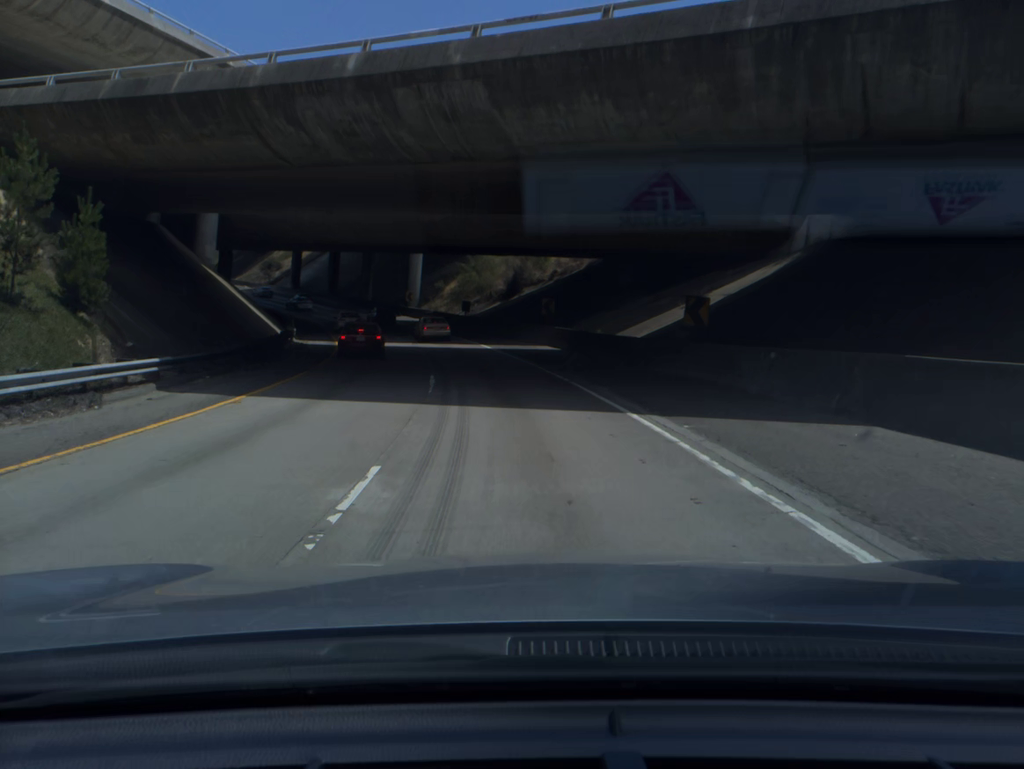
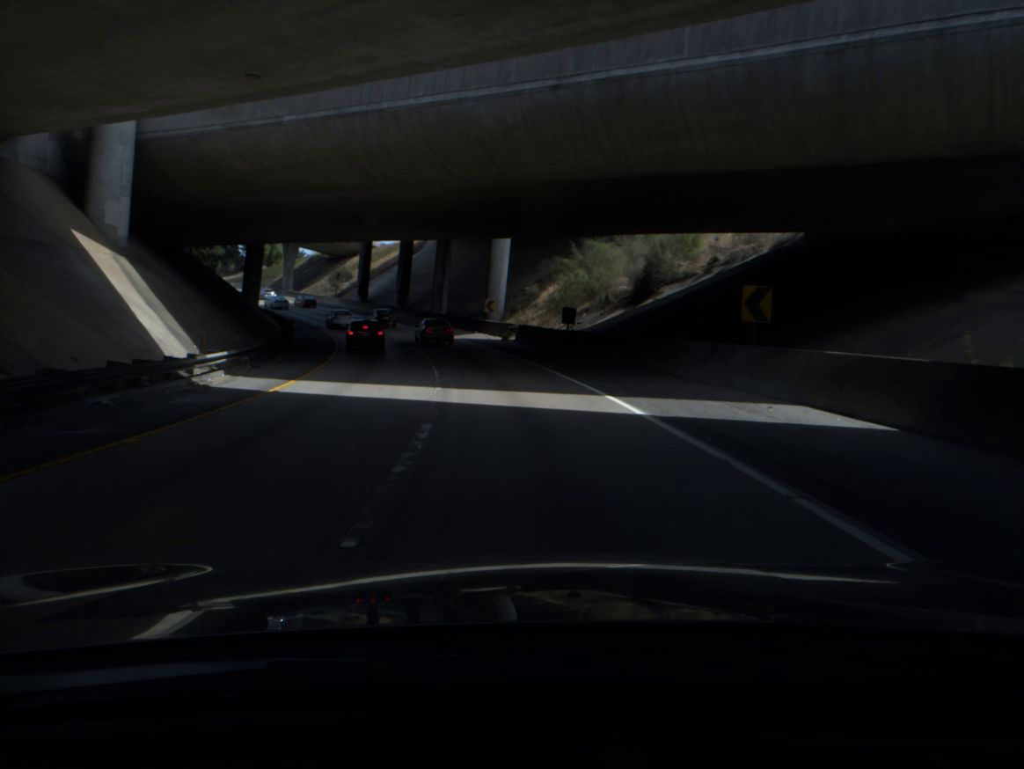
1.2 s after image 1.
(-1.6, +25.4) m; -7°
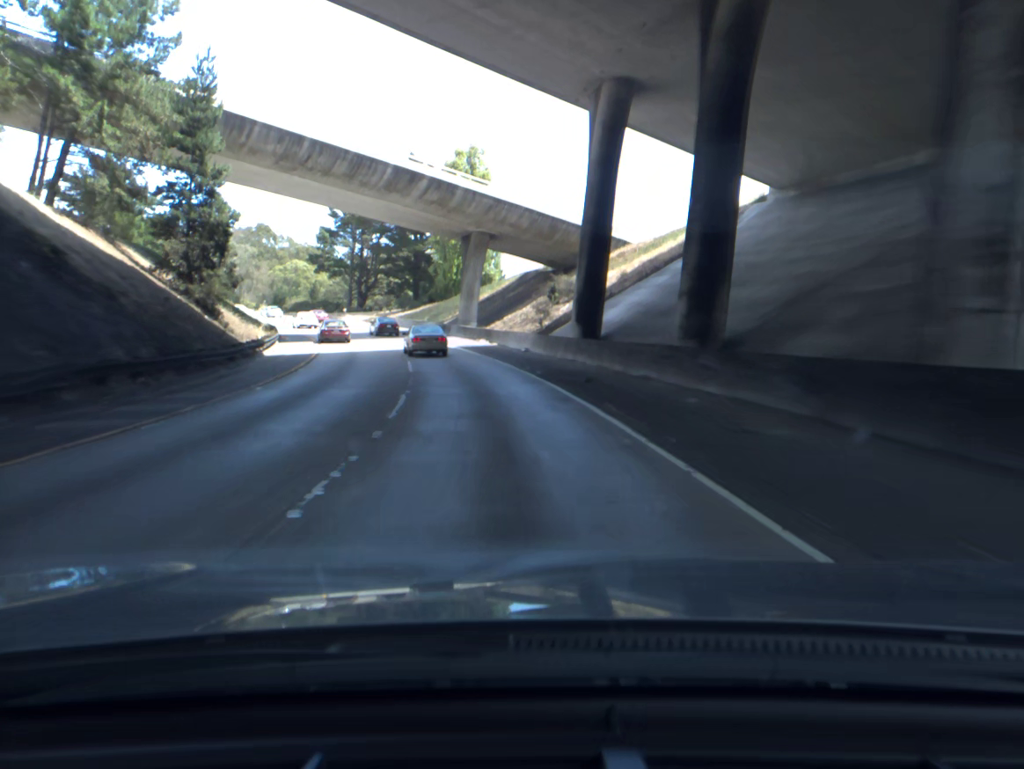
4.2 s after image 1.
(-10.1, +64.5) m; -19°
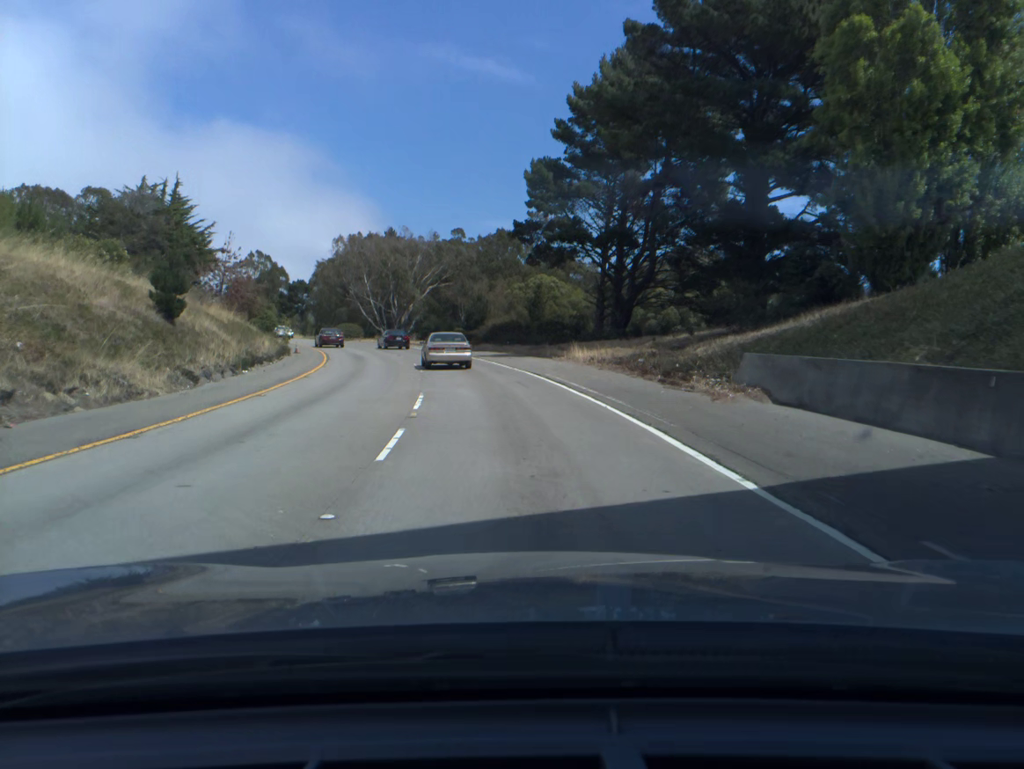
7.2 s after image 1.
(-11.6, +62.6) m; -20°
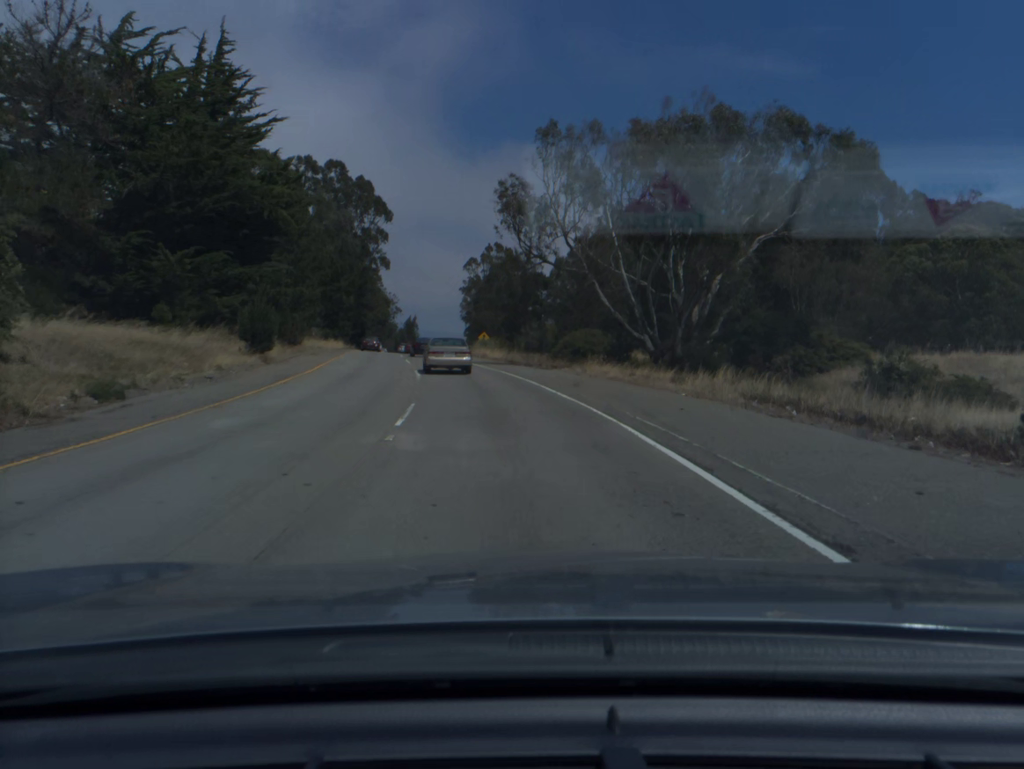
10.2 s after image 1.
(-10.2, +61.9) m; -19°
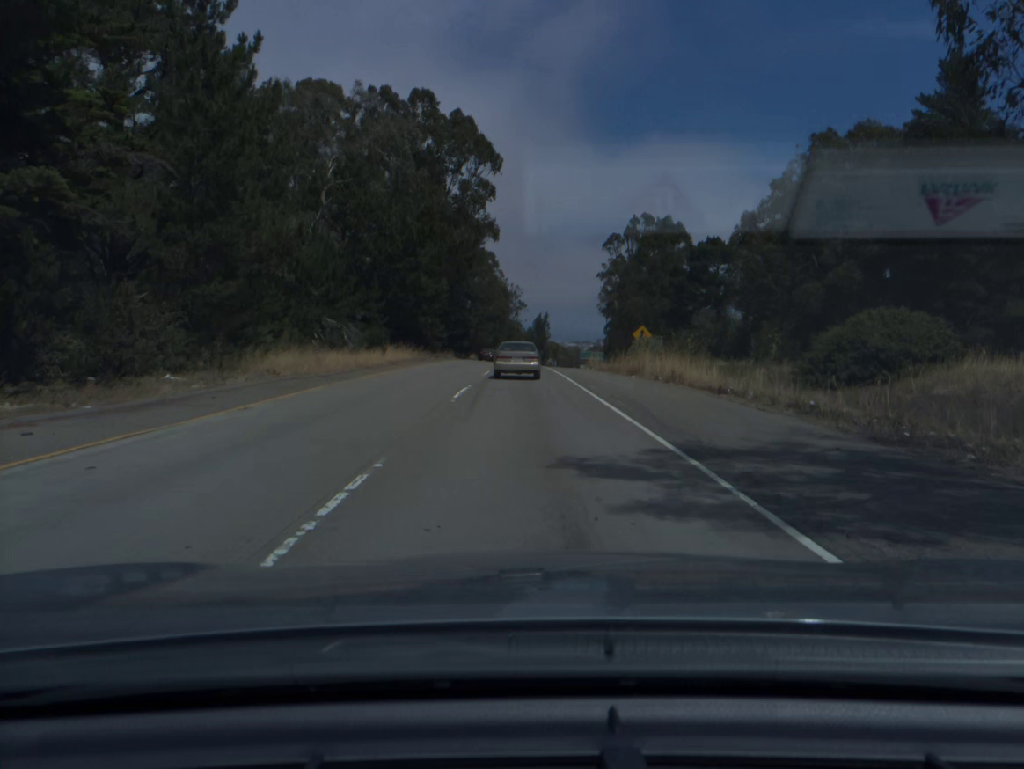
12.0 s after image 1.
(-3.5, +37.8) m; -10°
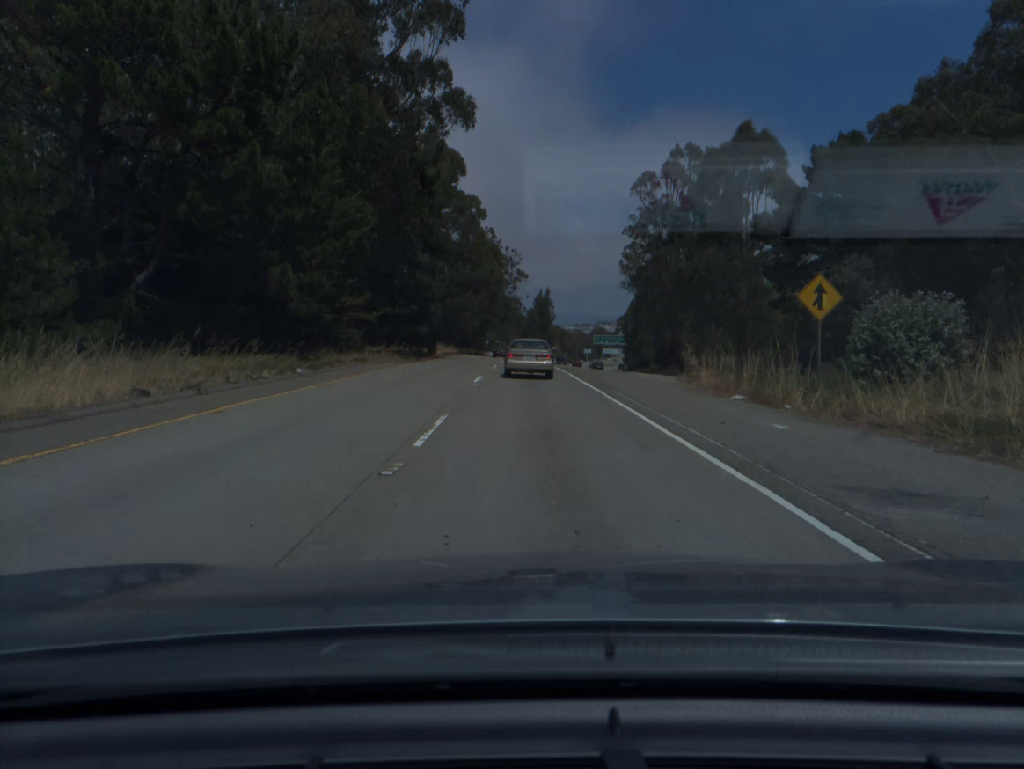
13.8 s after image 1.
(-0.3, +39.1) m; 0°
